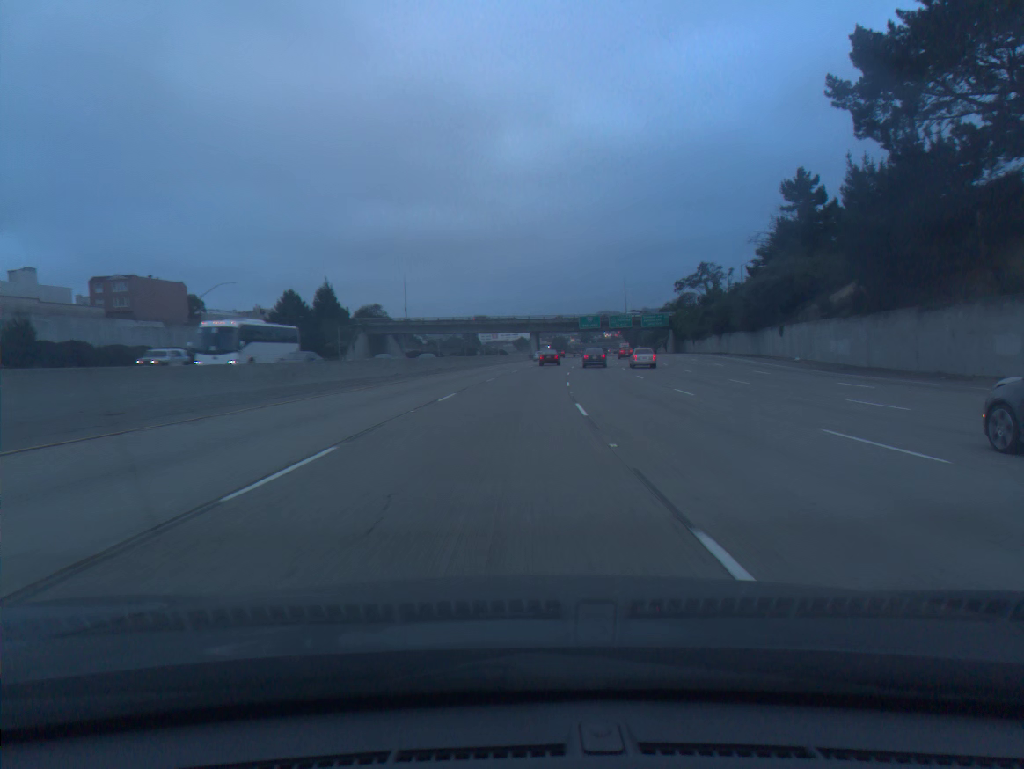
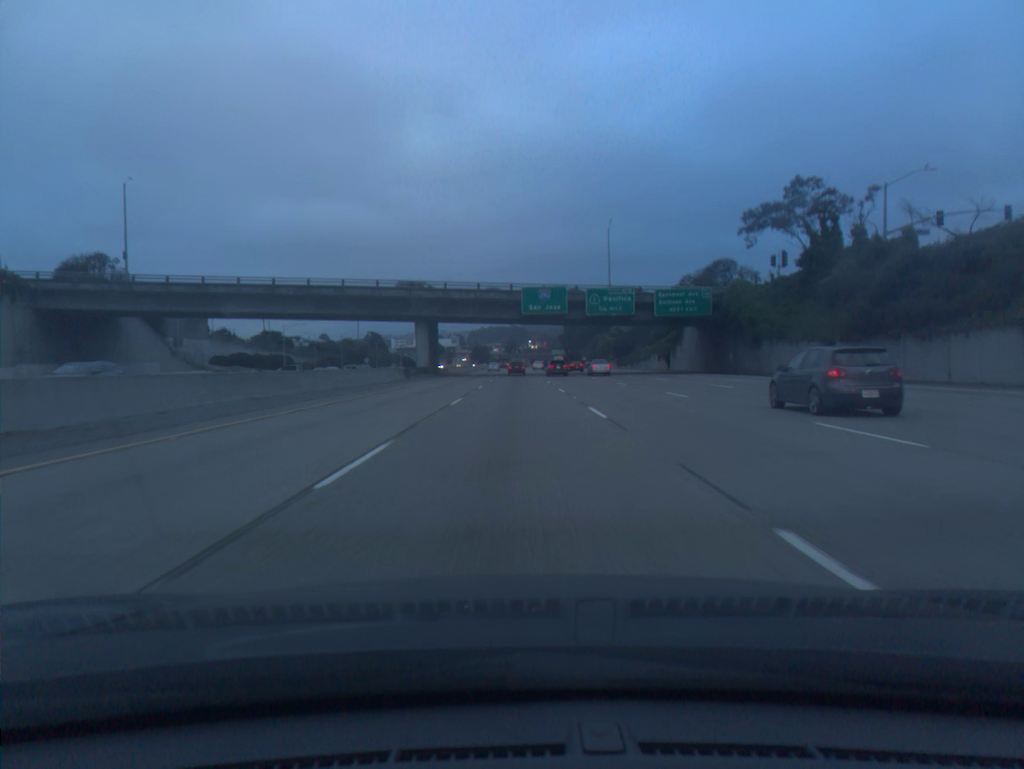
(+4.9, +86.9) m; +6°
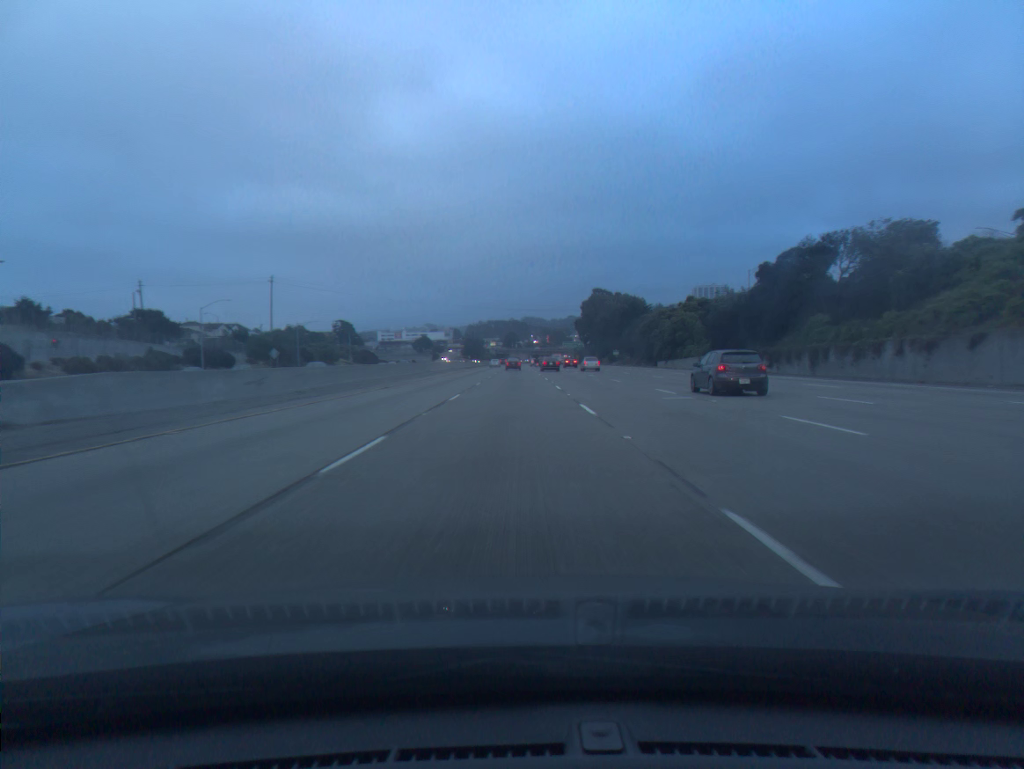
(+0.3, +87.1) m; 0°
